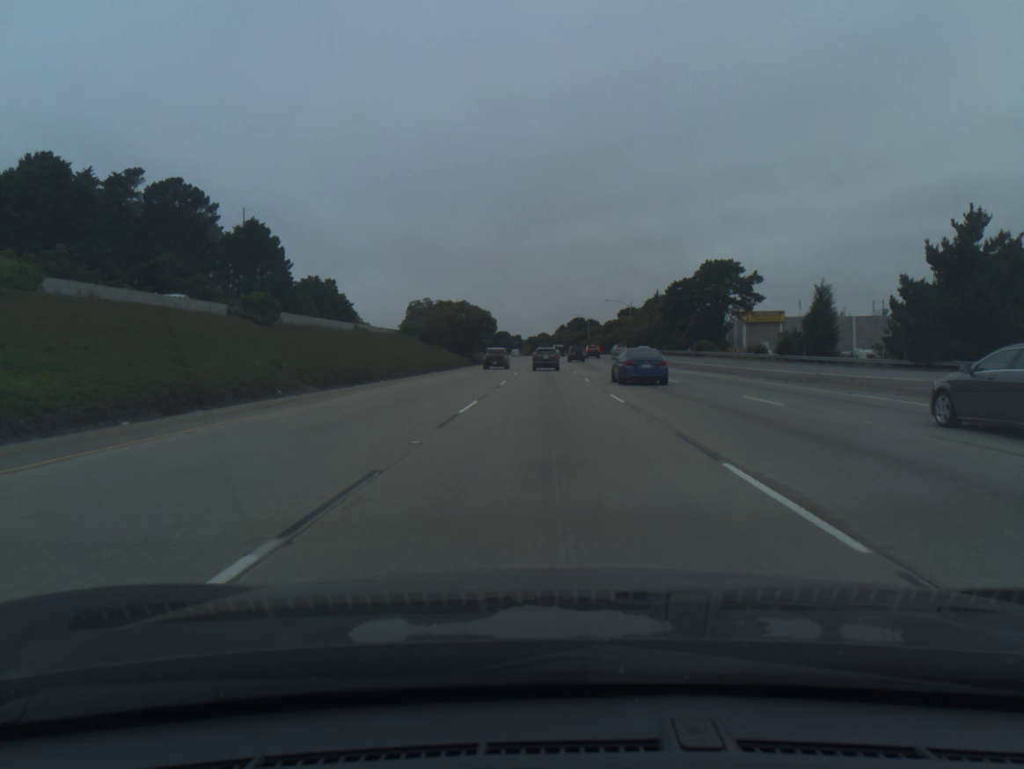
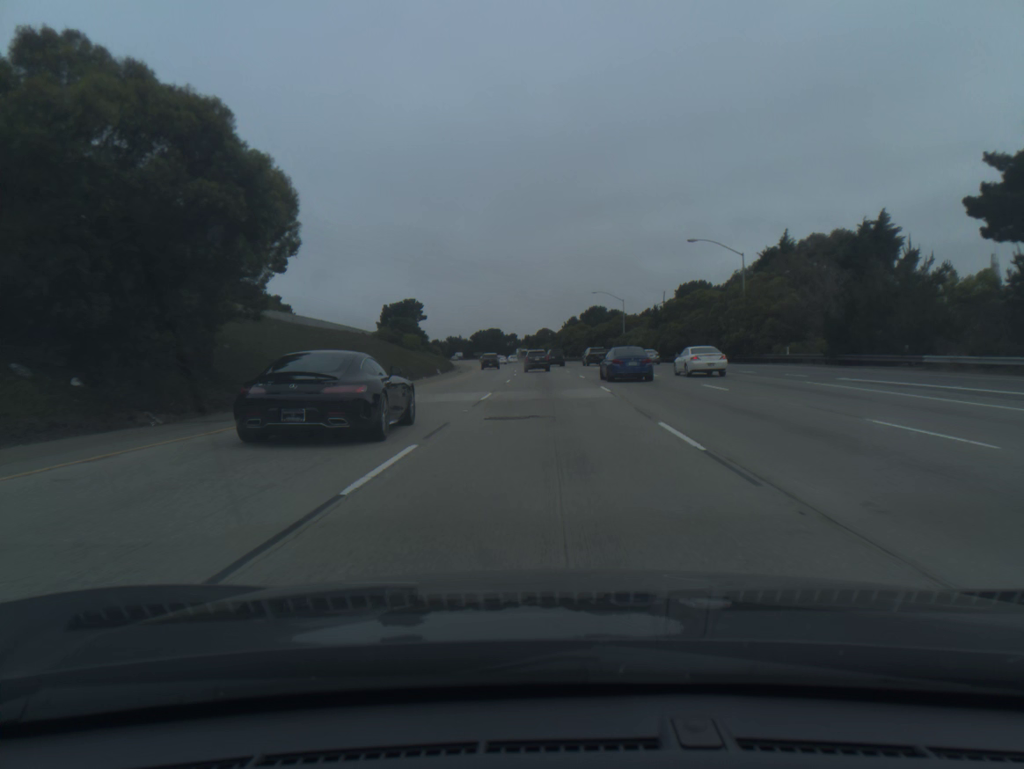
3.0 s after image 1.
(+0.1, +82.1) m; 0°
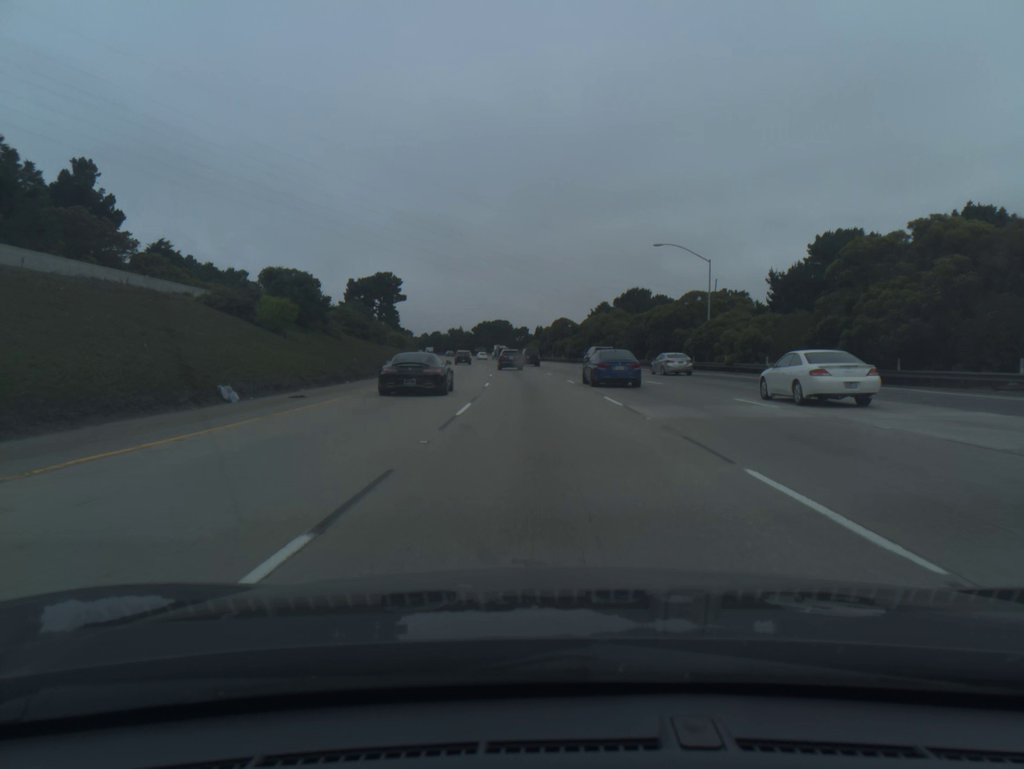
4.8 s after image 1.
(-0.2, +49.5) m; -1°
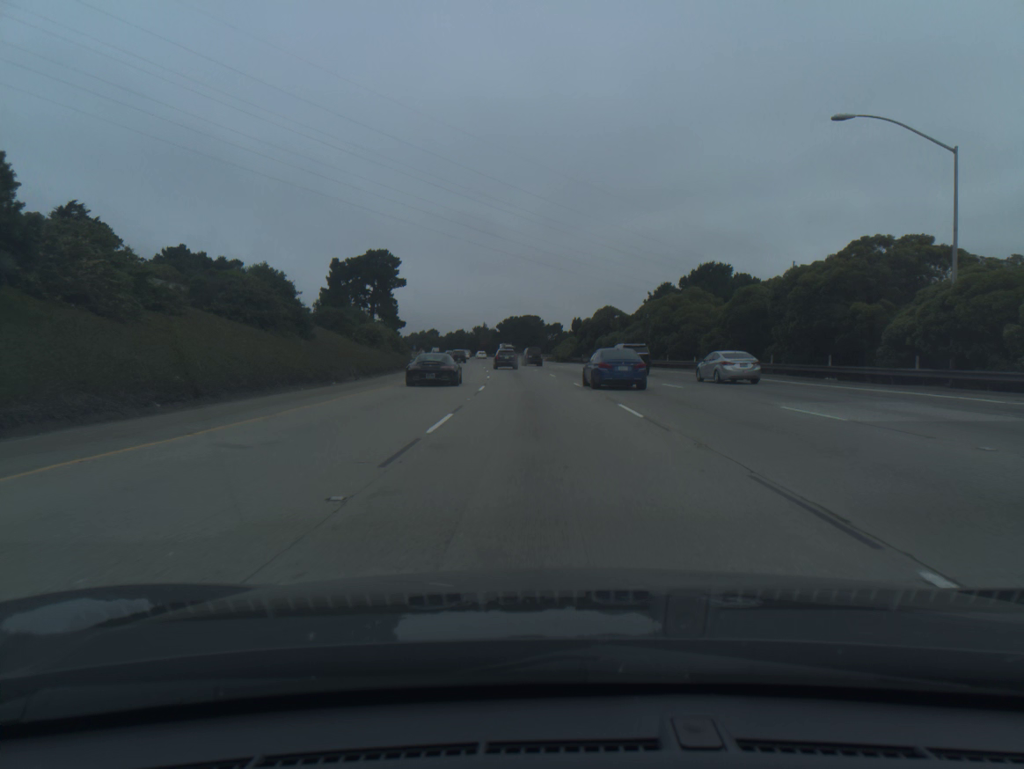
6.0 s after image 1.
(-0.6, +33.2) m; -2°
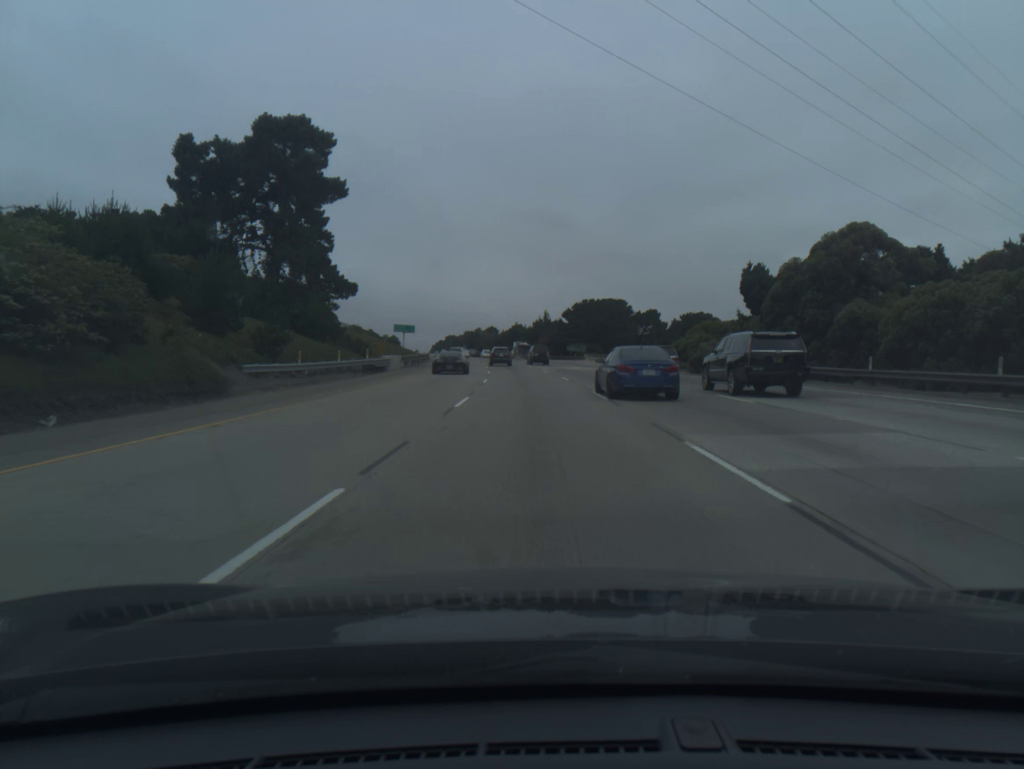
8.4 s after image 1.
(-3.1, +67.1) m; -5°
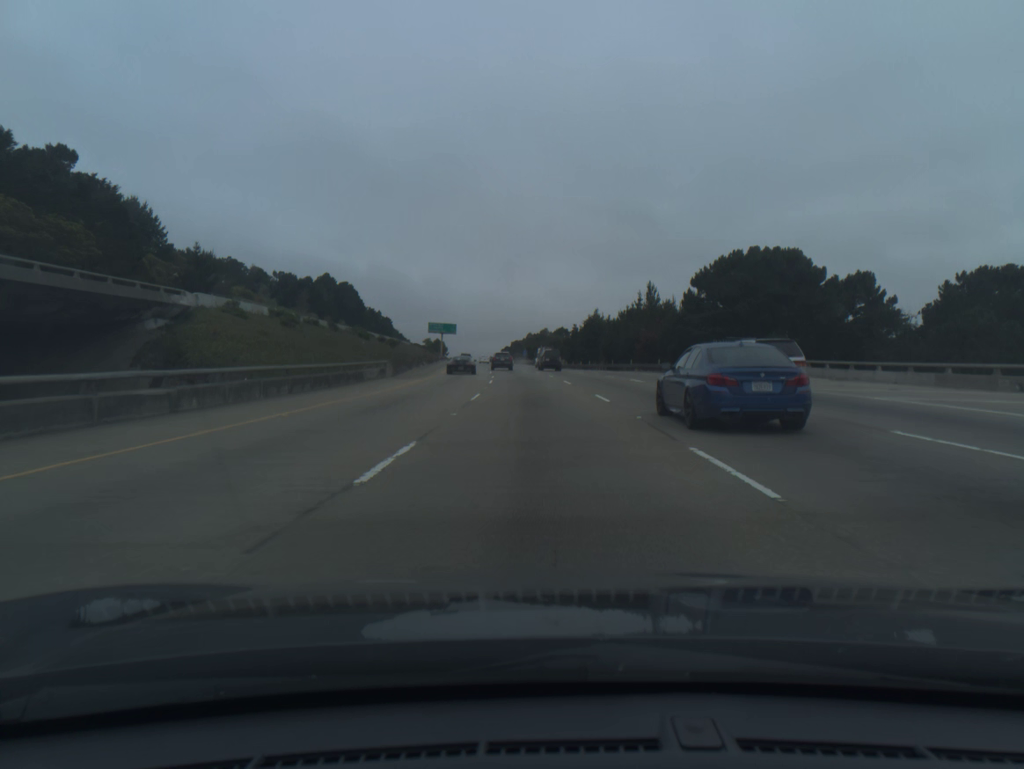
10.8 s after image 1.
(-3.1, +68.6) m; -5°
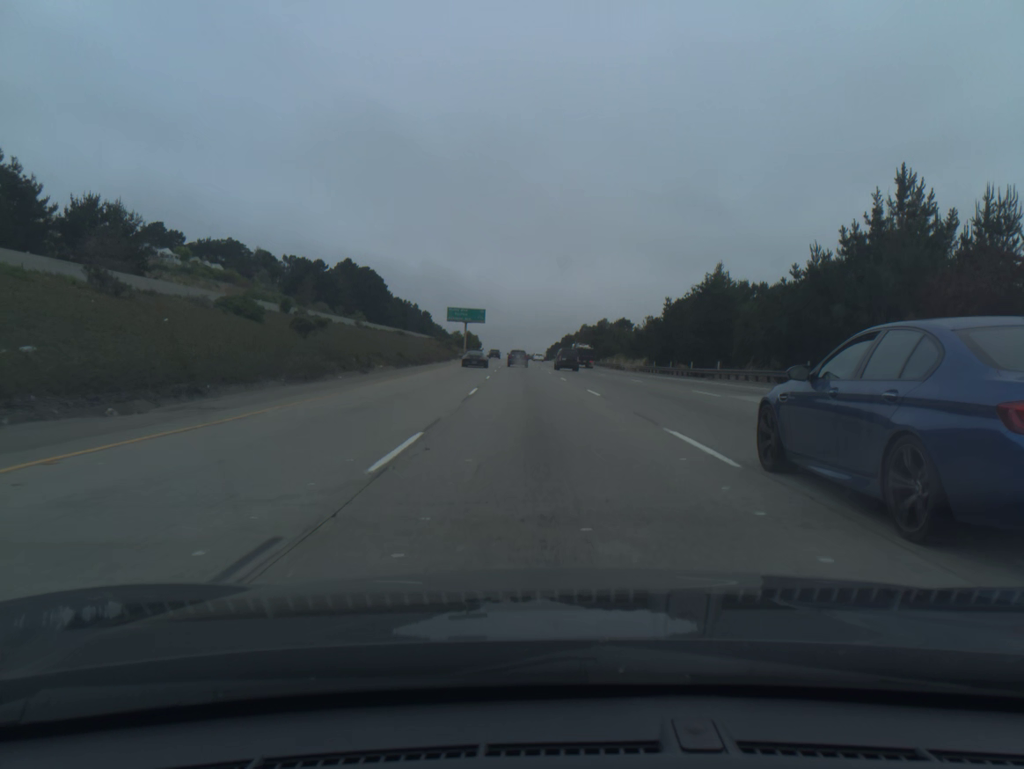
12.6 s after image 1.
(-1.7, +52.7) m; -4°
